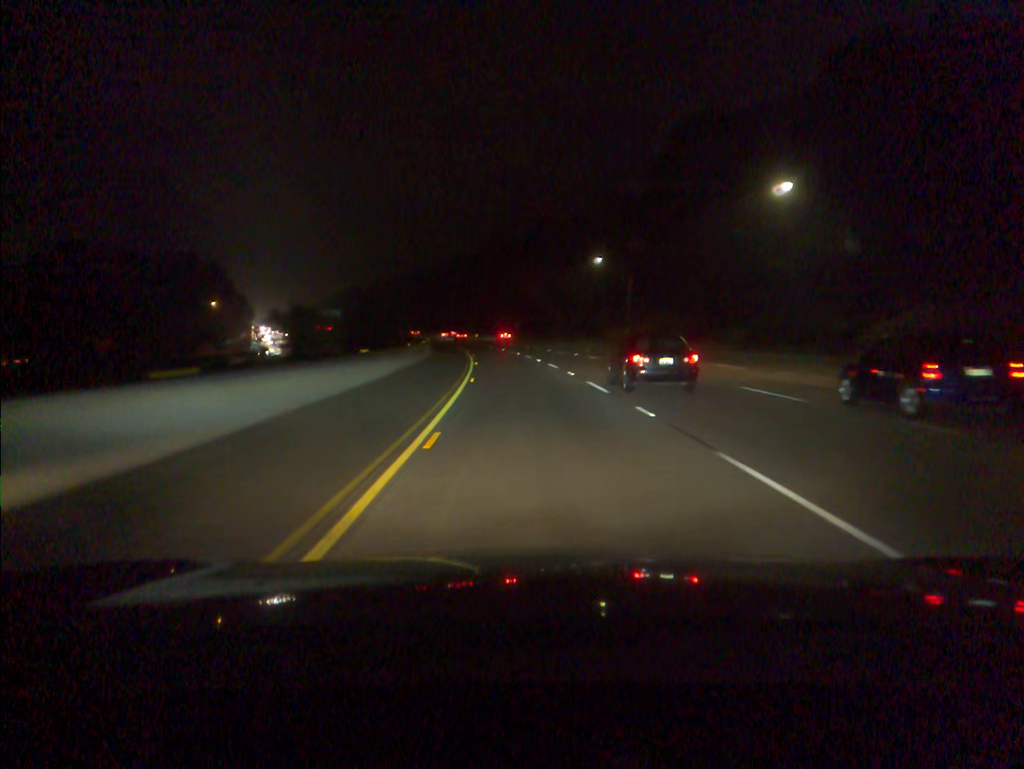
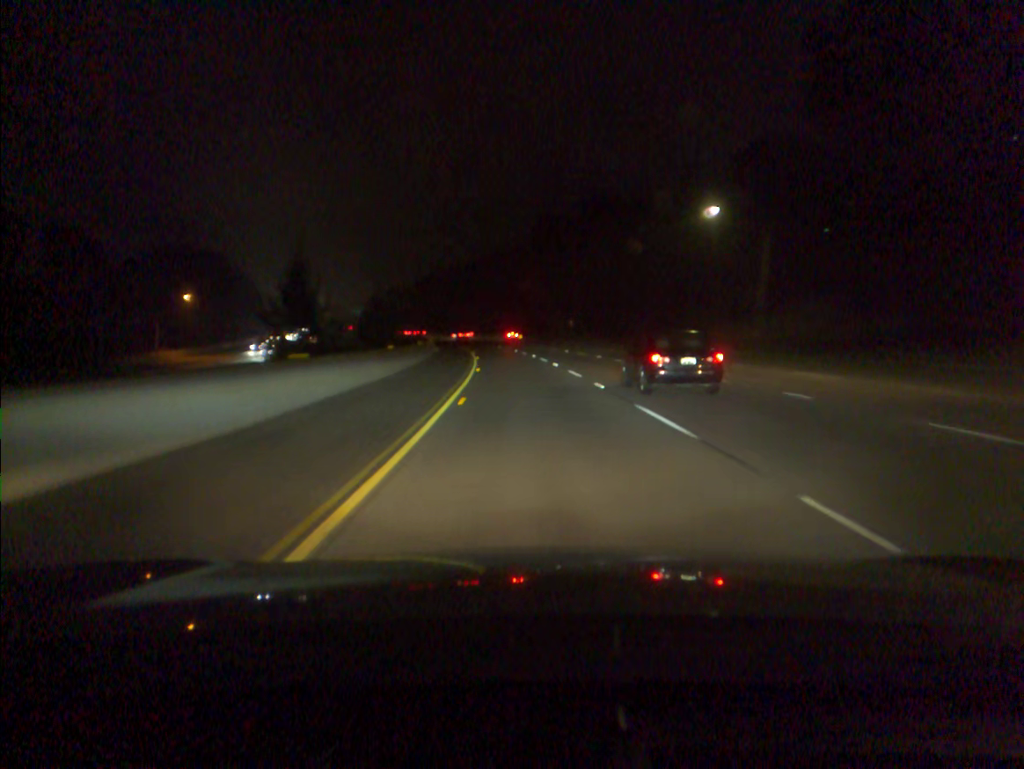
(-1.3, +37.7) m; -4°
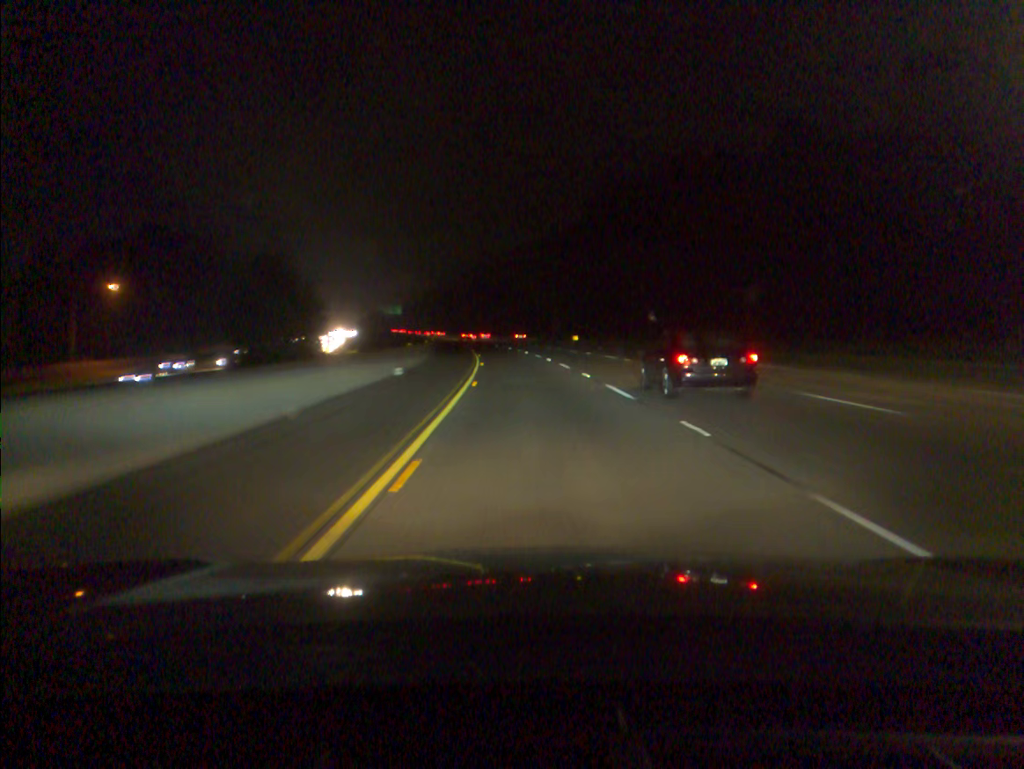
(-1.1, +38.0) m; -3°
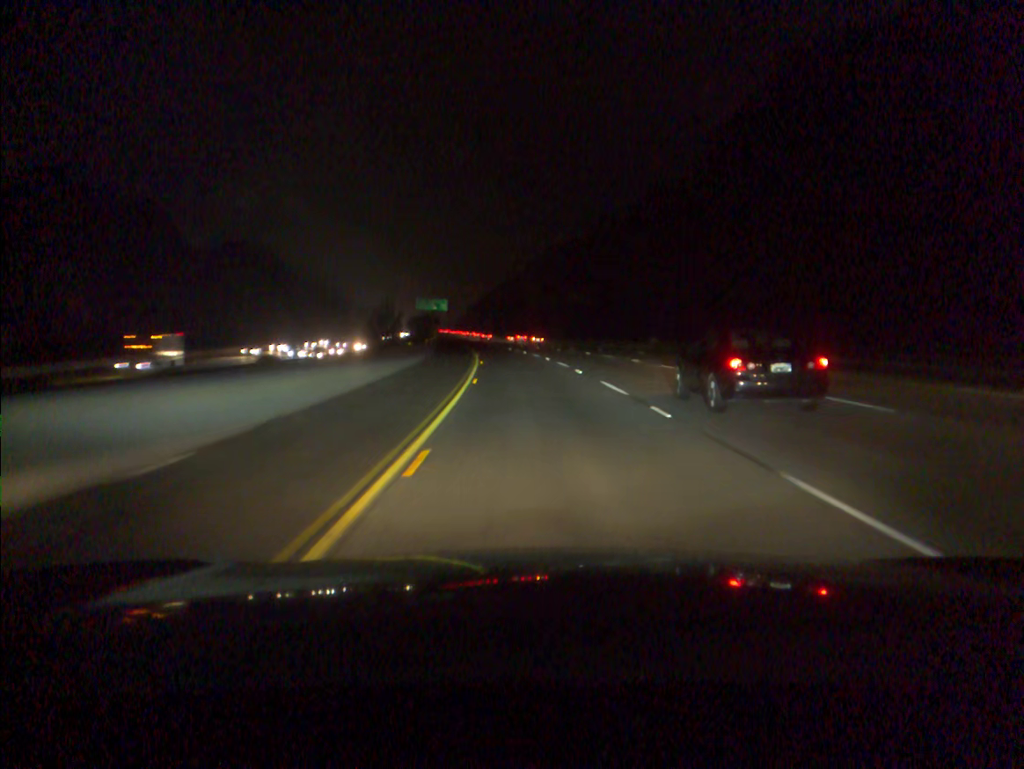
(-2.5, +57.3) m; -5°
